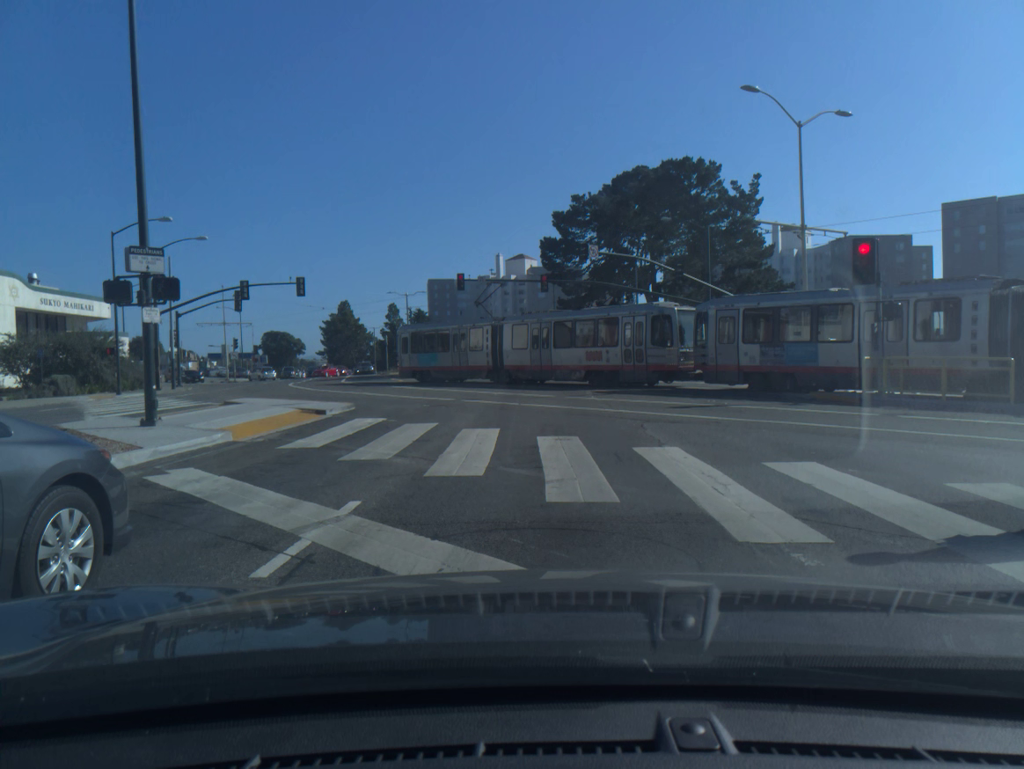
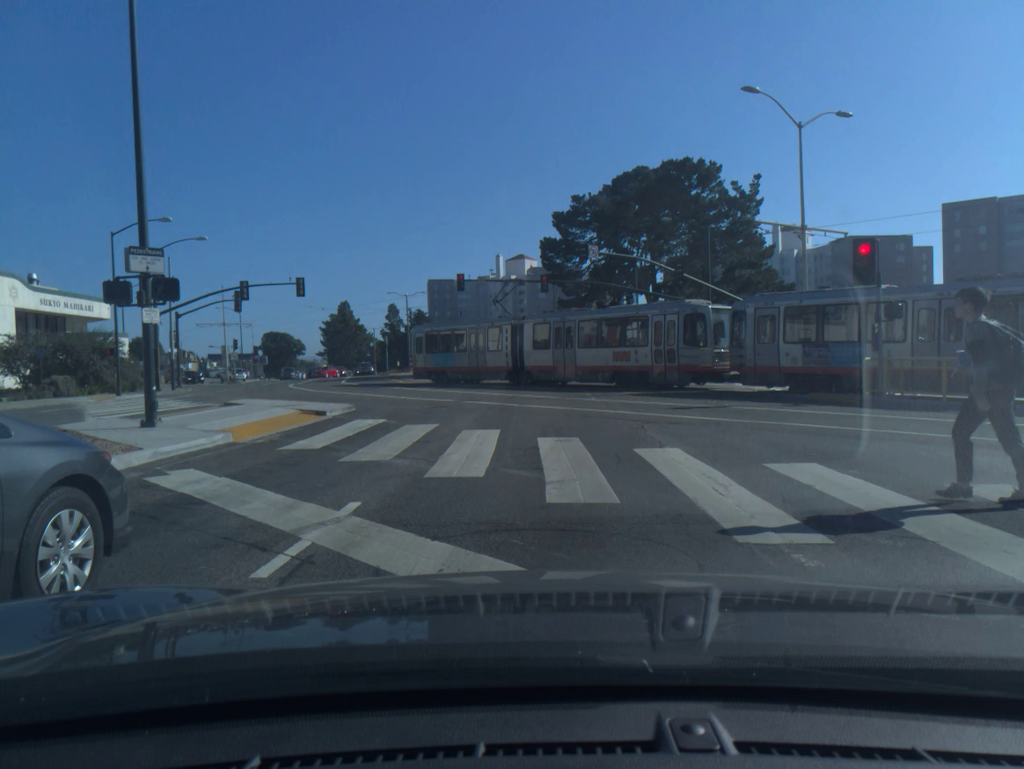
(0.0, 0.0) m; 0°
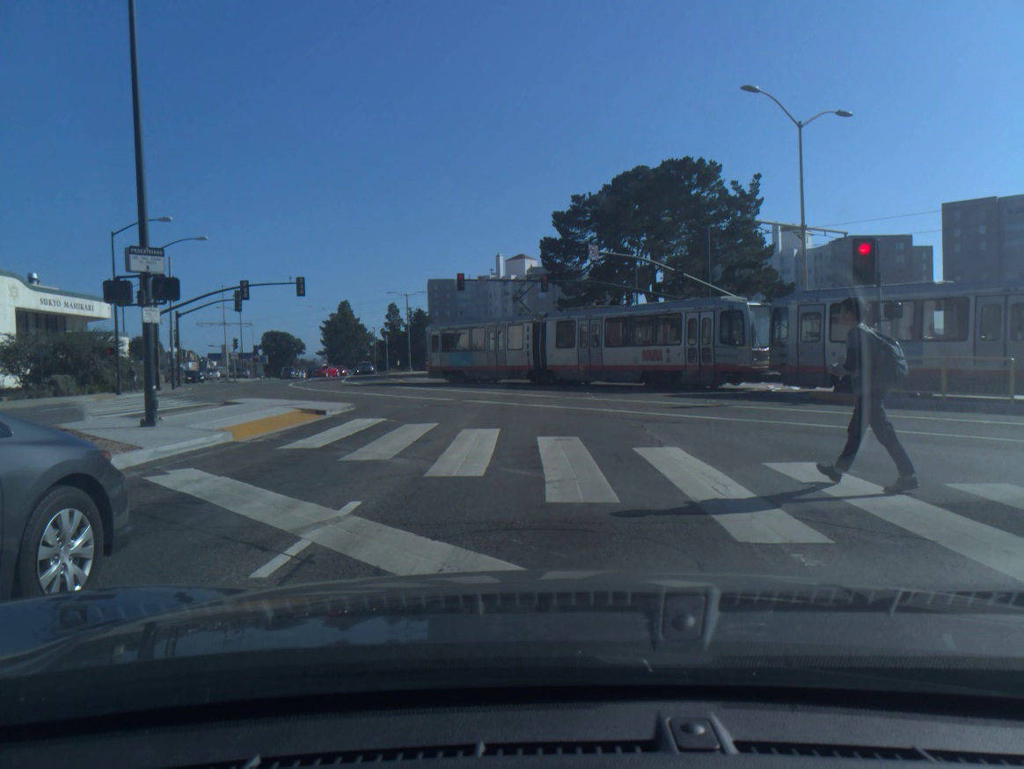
(0.0, 0.0) m; 0°
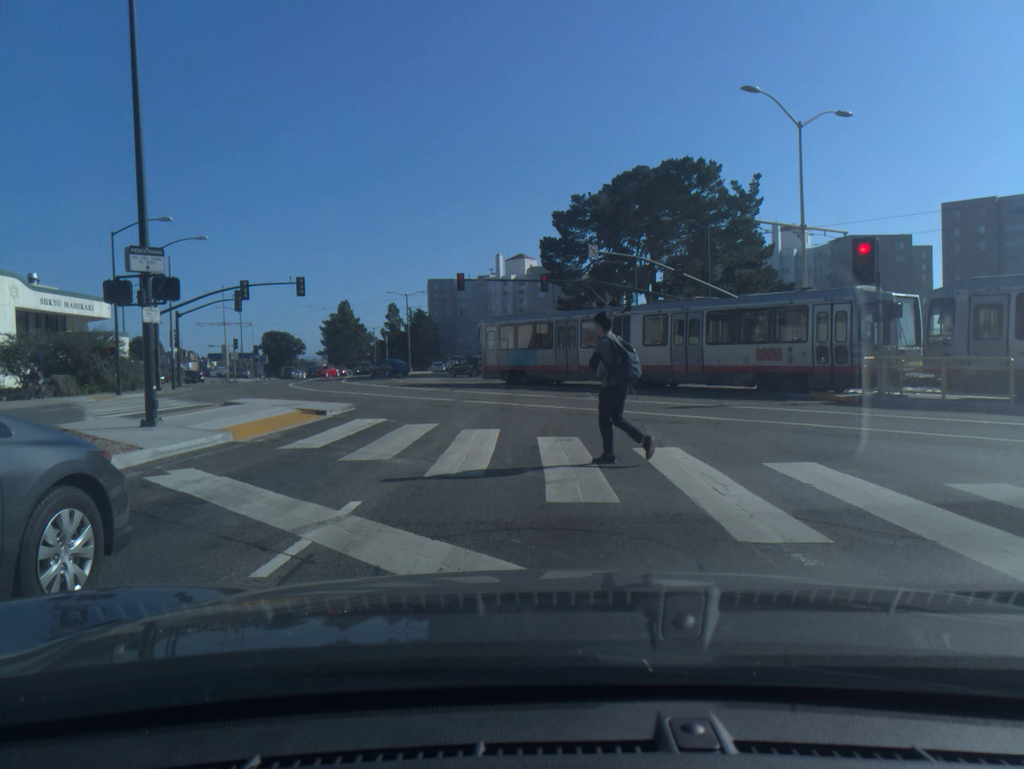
(0.0, 0.0) m; 0°
